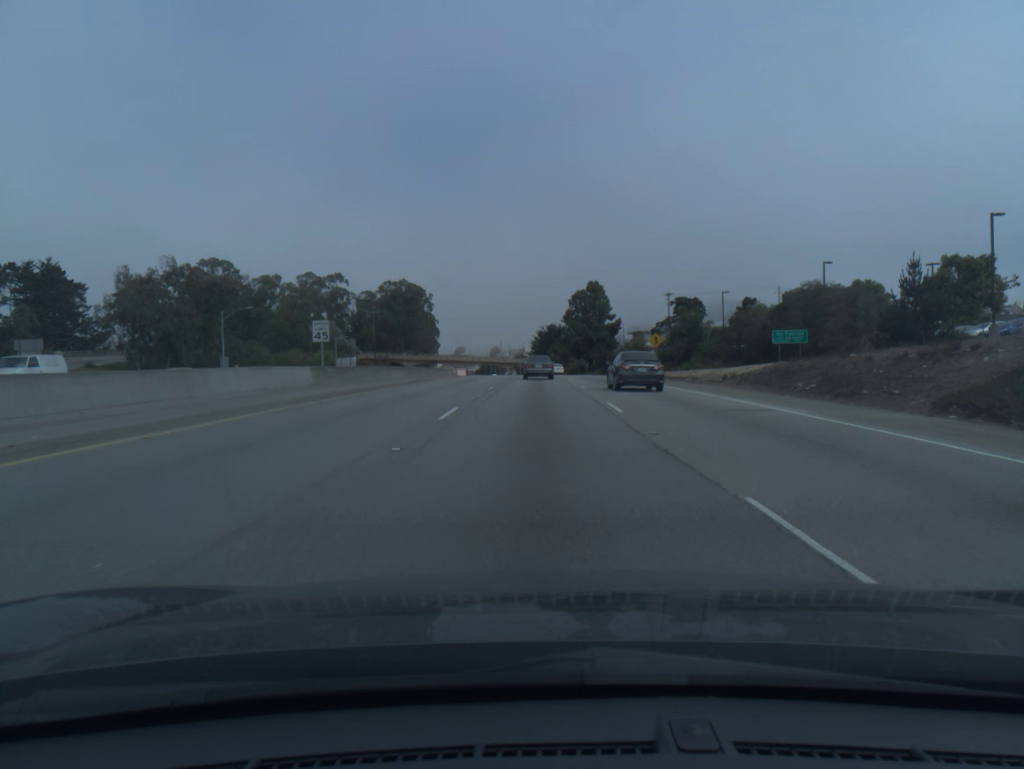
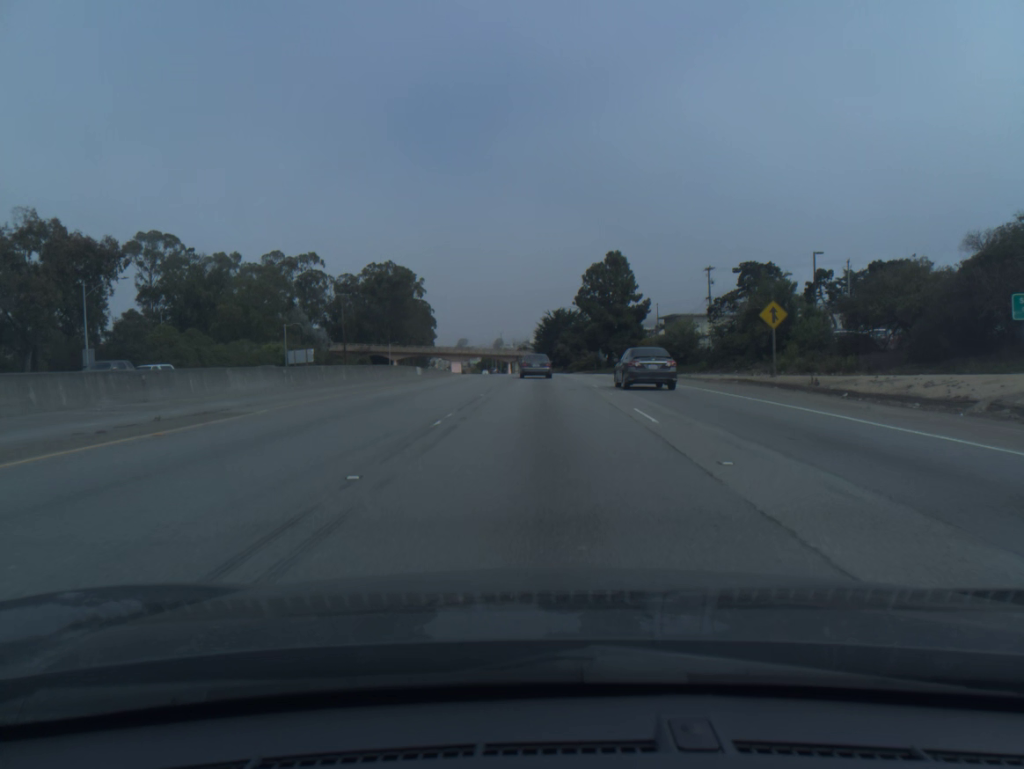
(-0.2, +32.5) m; 0°
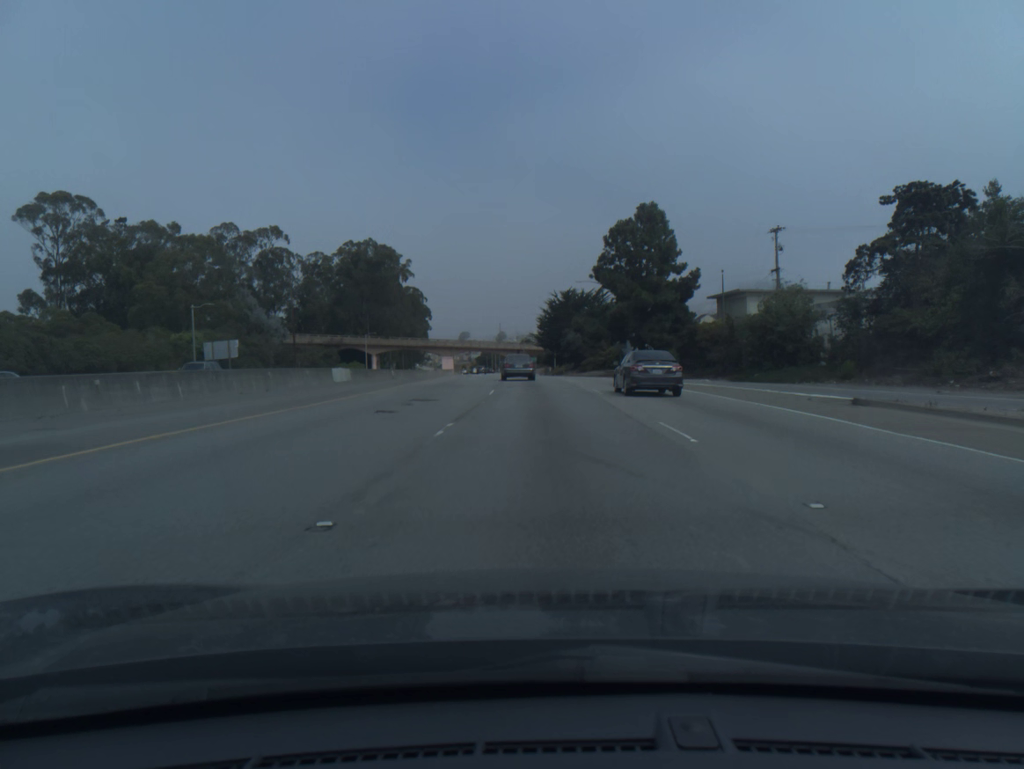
(-0.1, +31.9) m; 0°
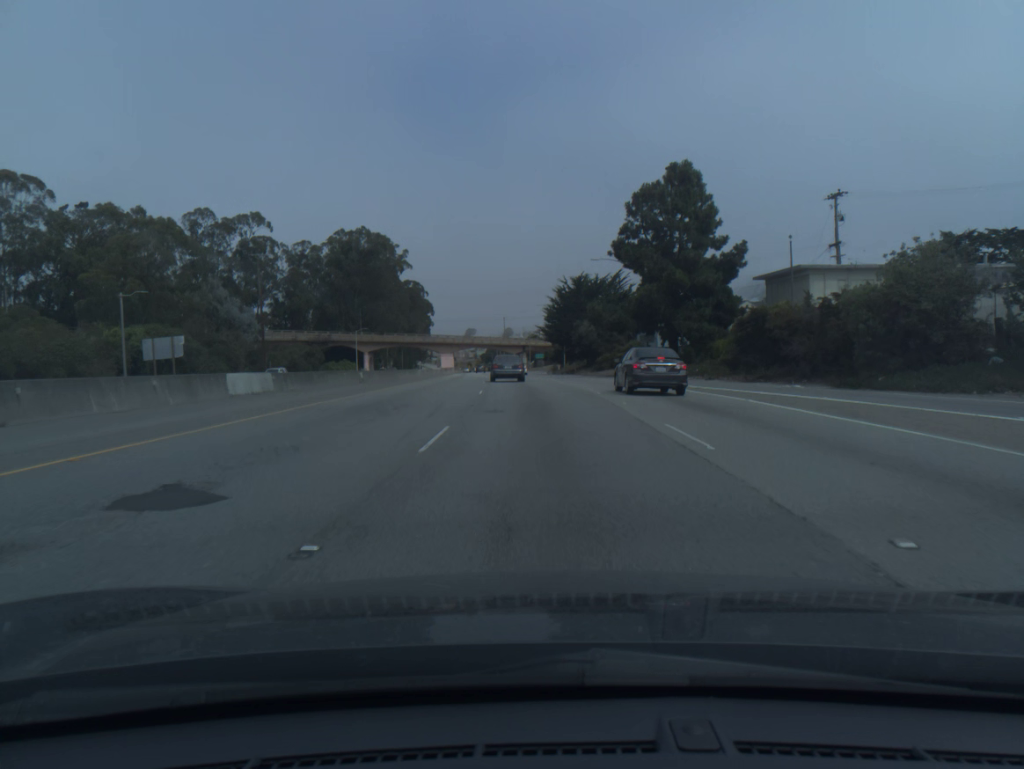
(0.0, +15.7) m; 0°
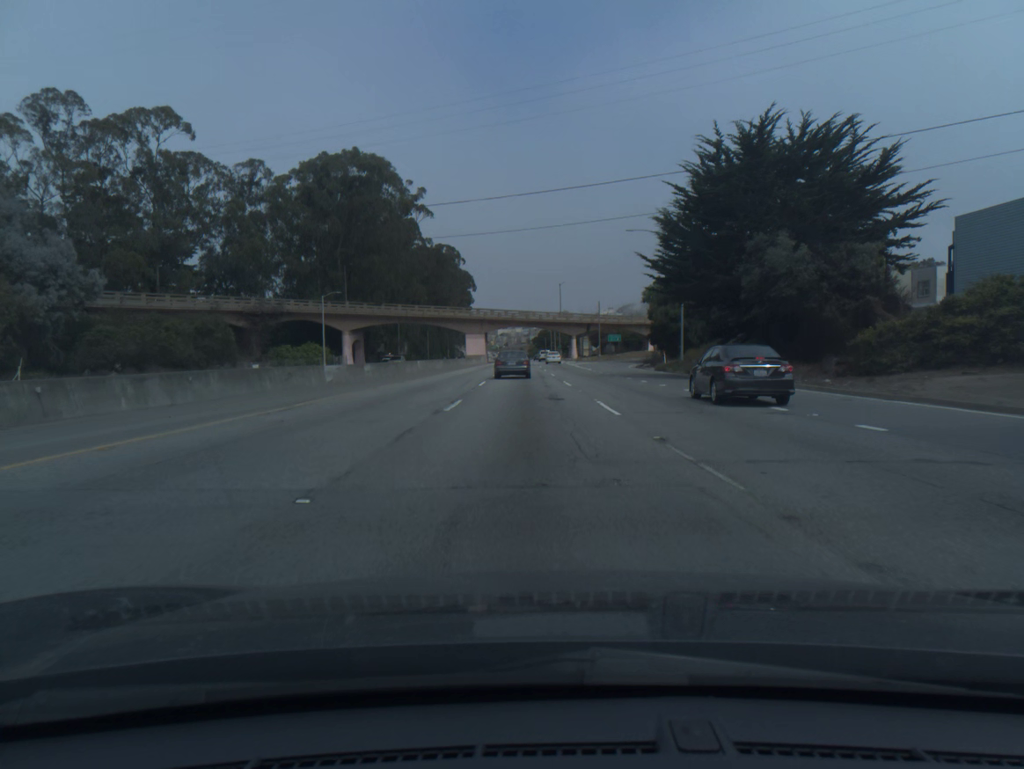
(-2.8, +61.0) m; -4°
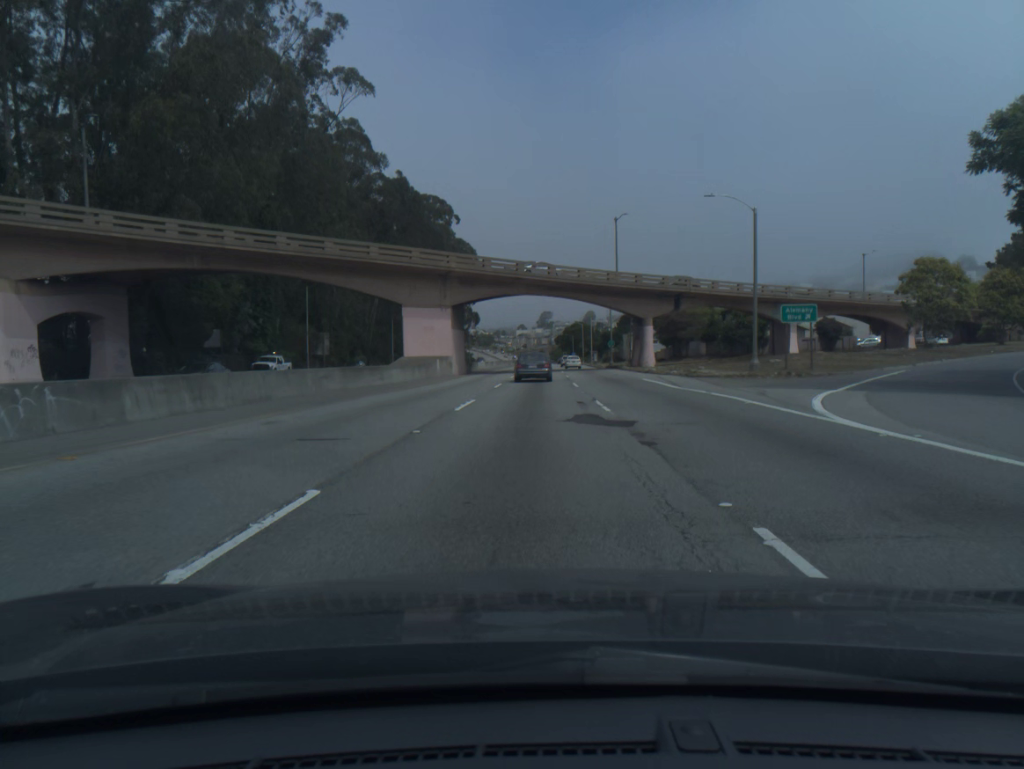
(-1.5, +73.3) m; -2°
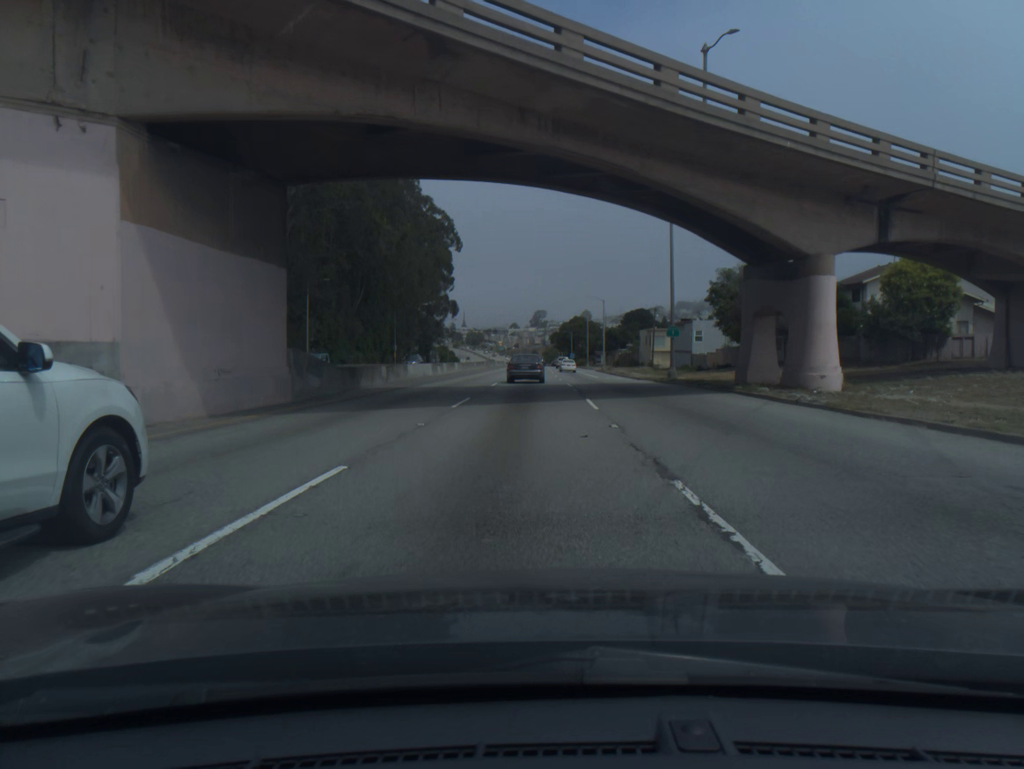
(+0.3, +42.8) m; +1°
